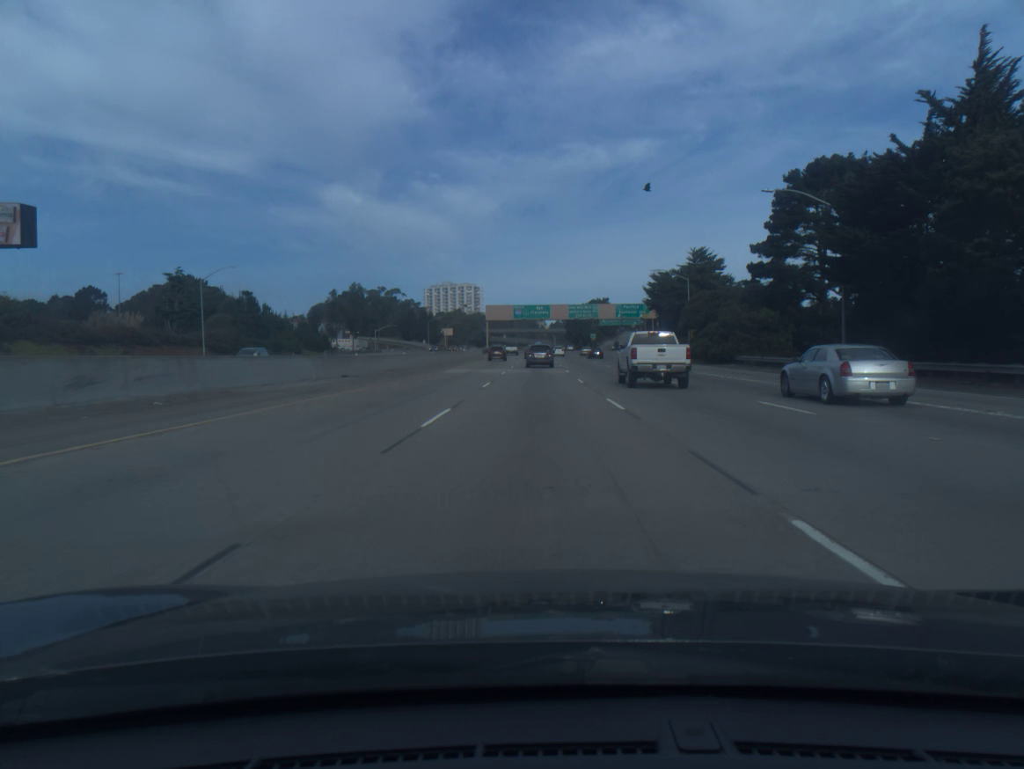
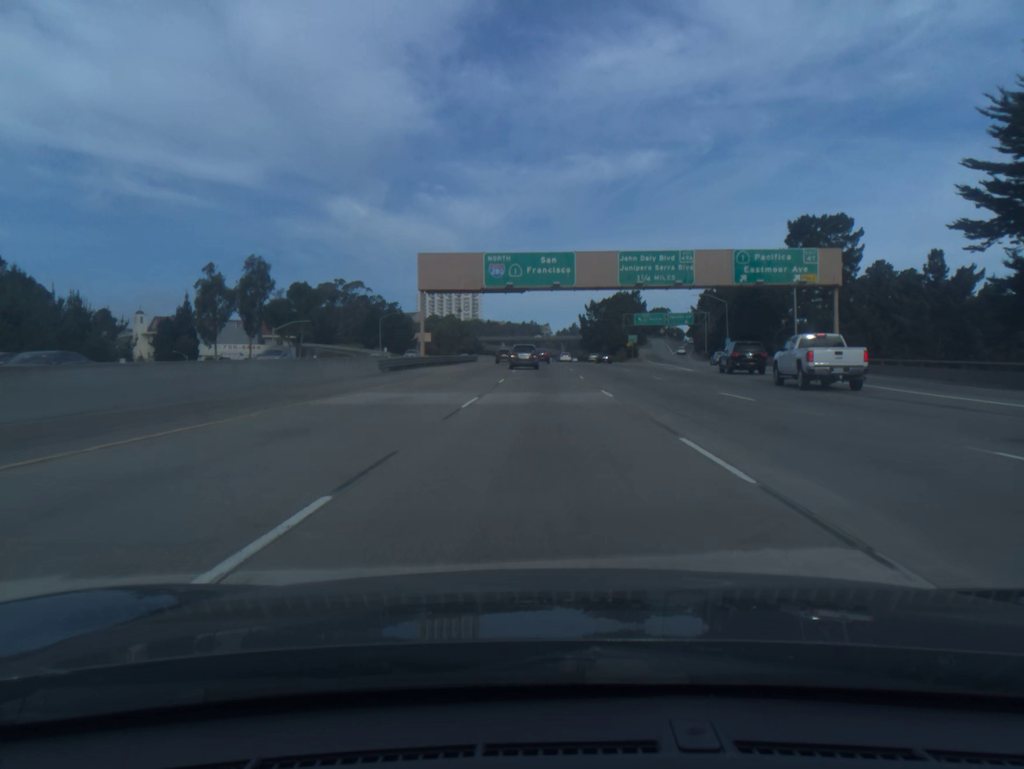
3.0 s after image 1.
(-0.5, +82.6) m; 0°
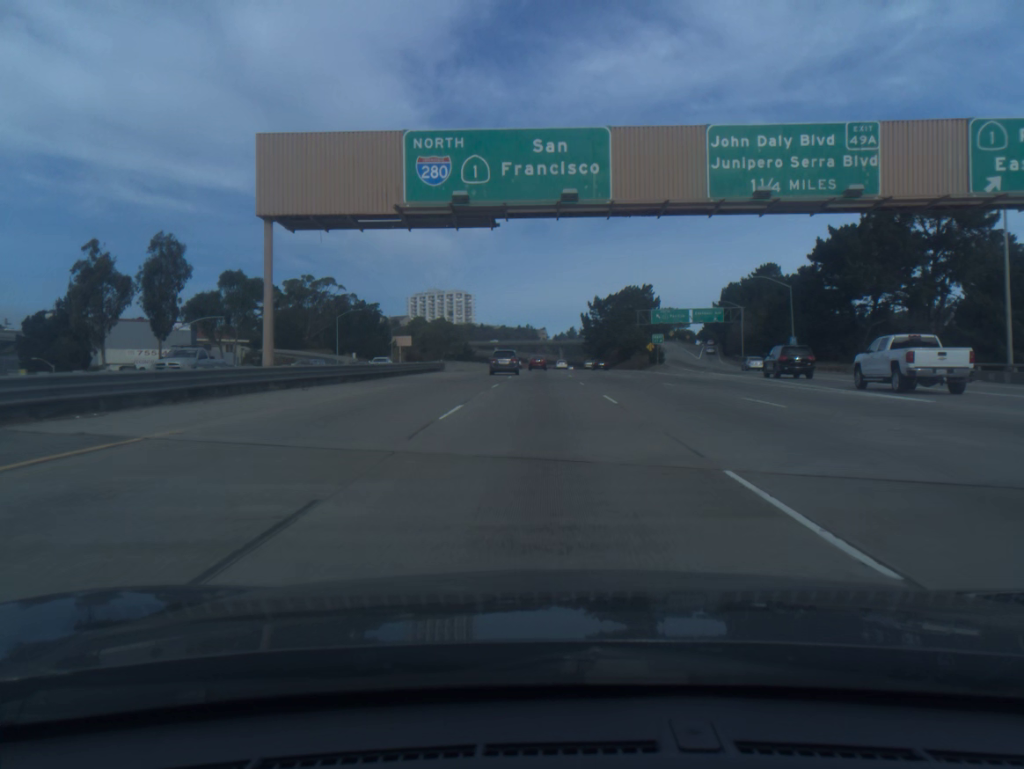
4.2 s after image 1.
(+0.1, +32.1) m; 0°
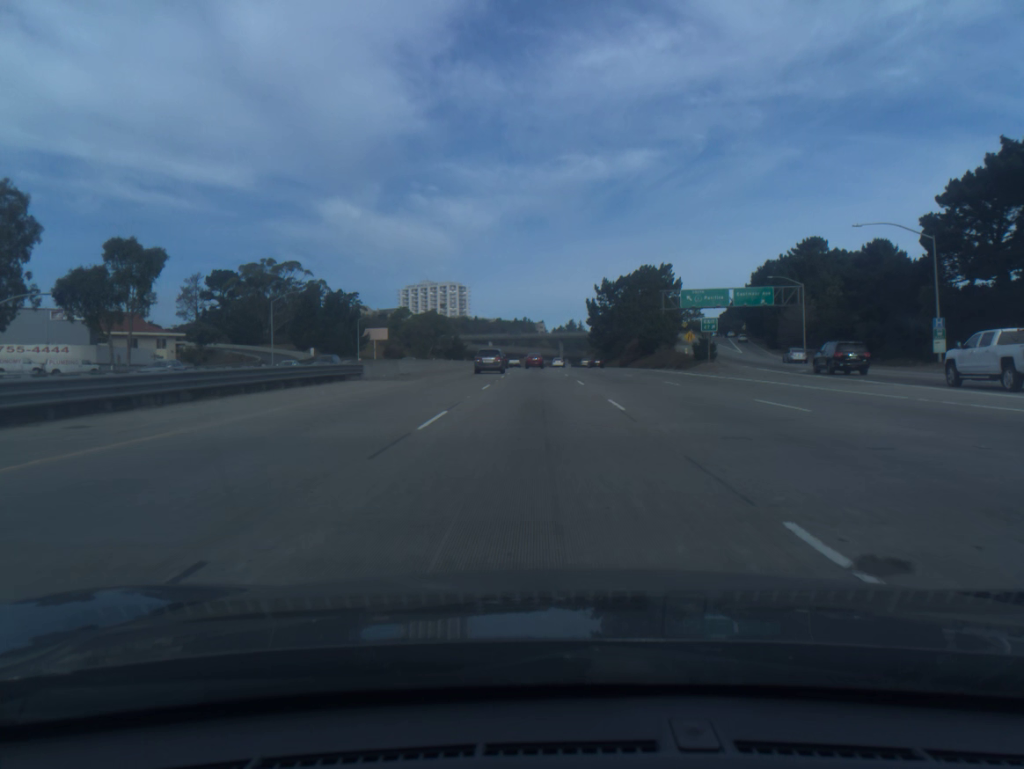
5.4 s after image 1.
(+0.1, +31.7) m; 0°
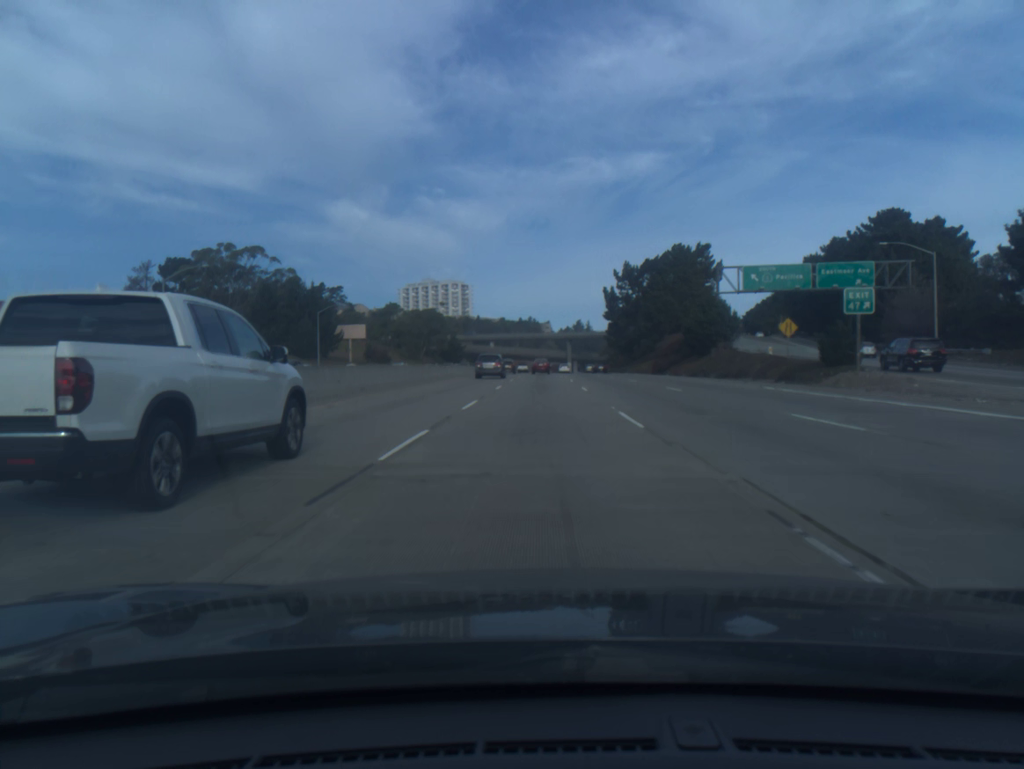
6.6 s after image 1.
(-0.1, +31.8) m; 0°
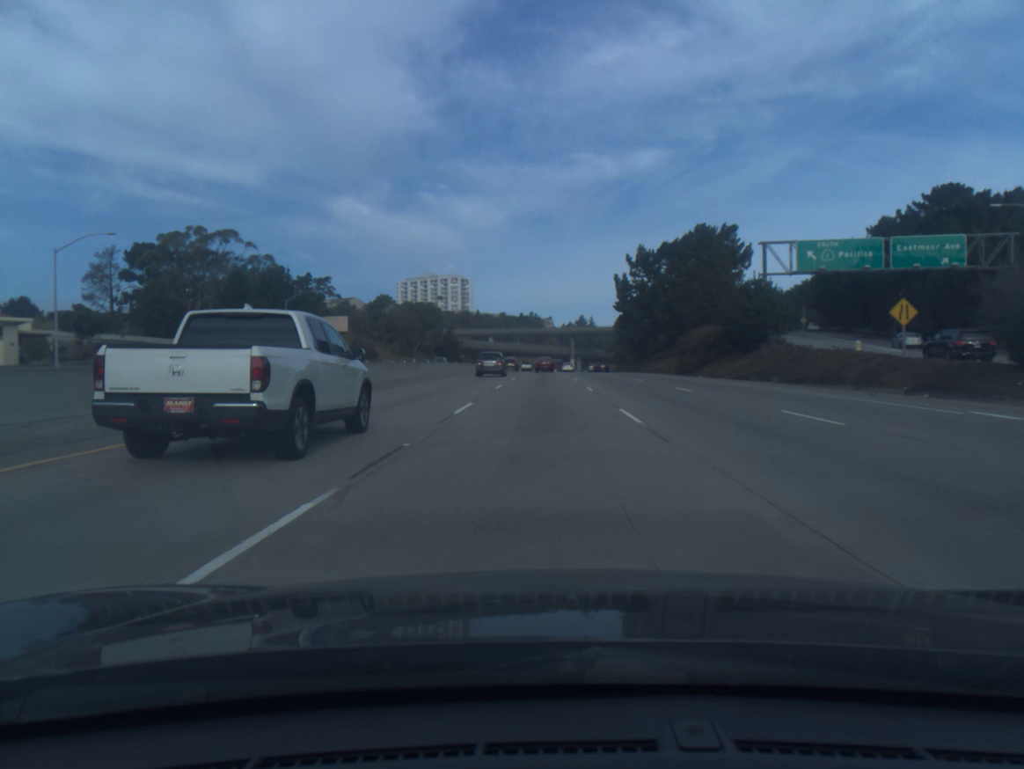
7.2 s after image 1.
(0.0, +16.1) m; 0°
